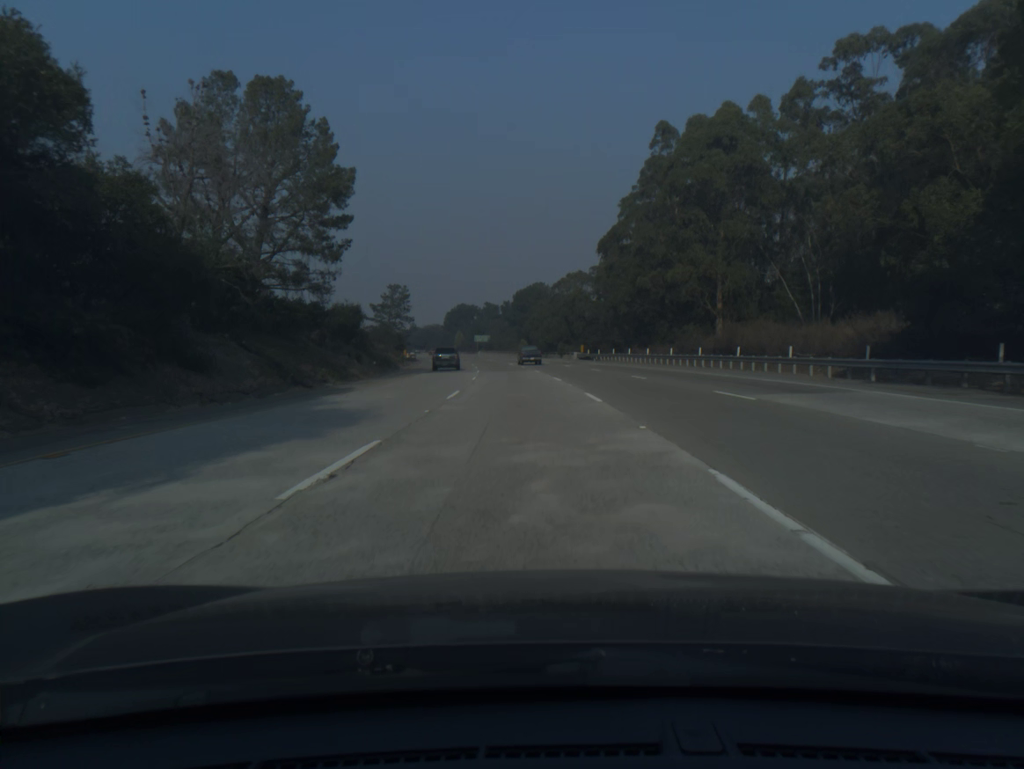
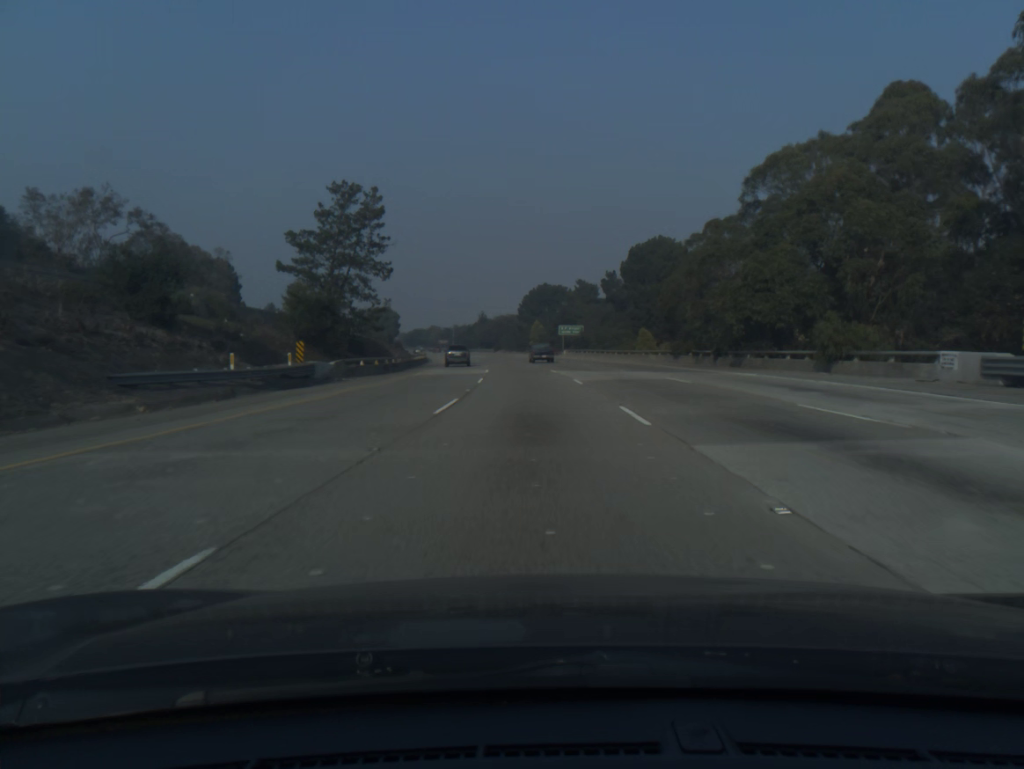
(-4.9, +78.7) m; -7°
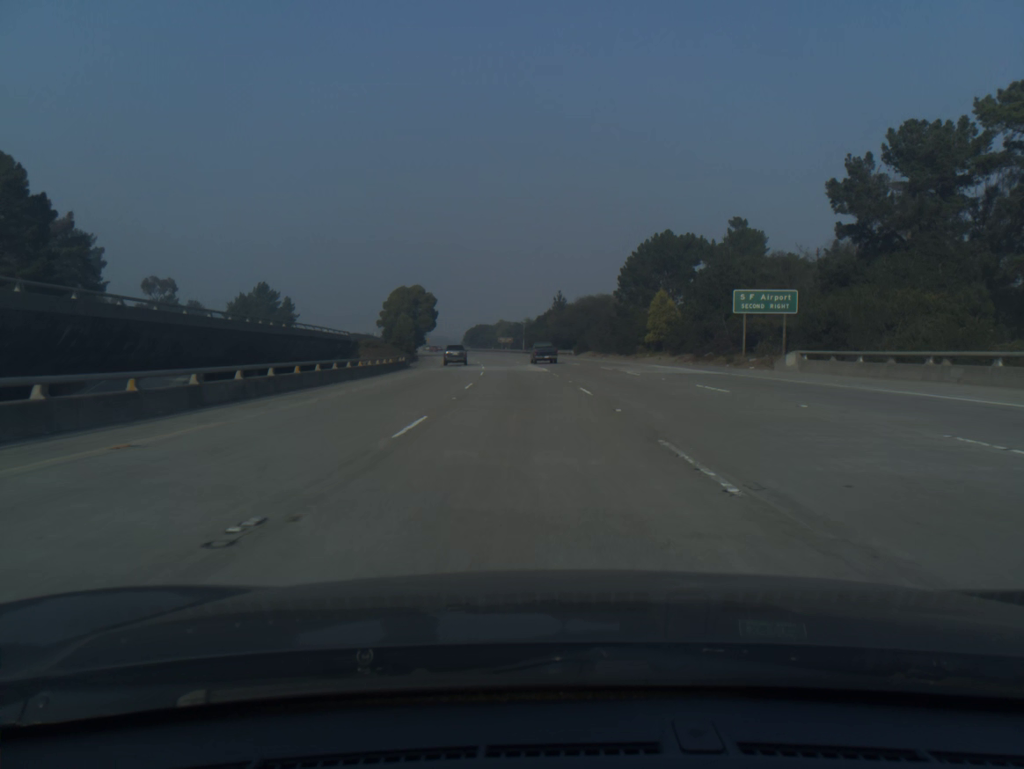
(-4.1, +78.6) m; -6°
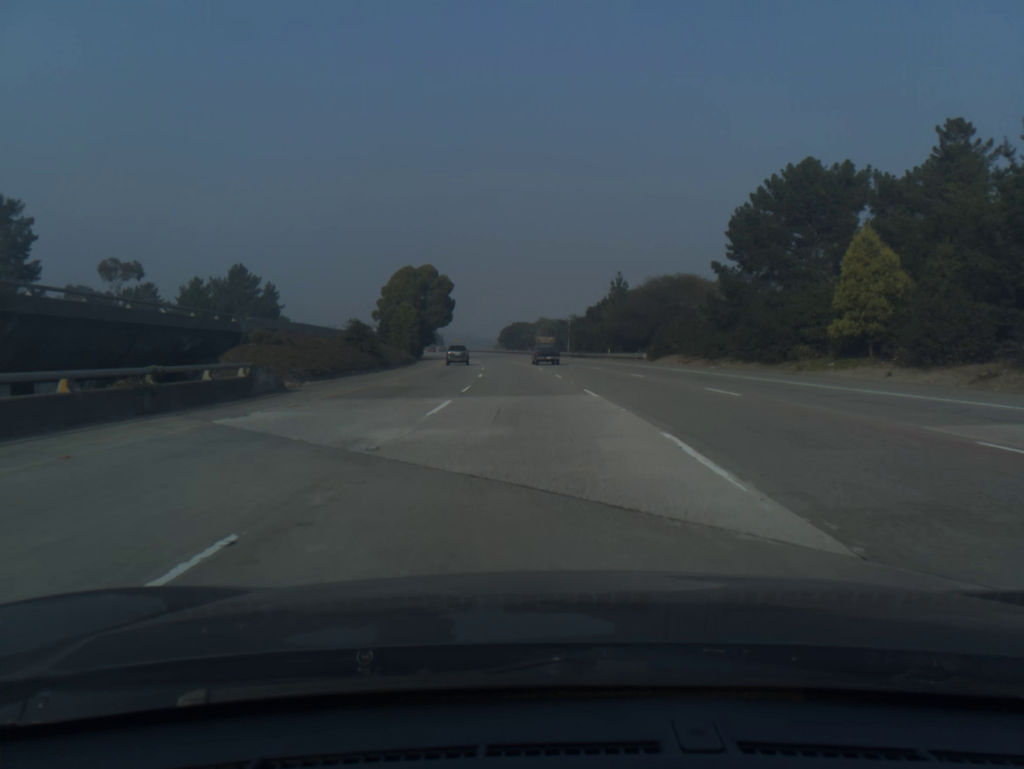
(-1.1, +39.2) m; -3°
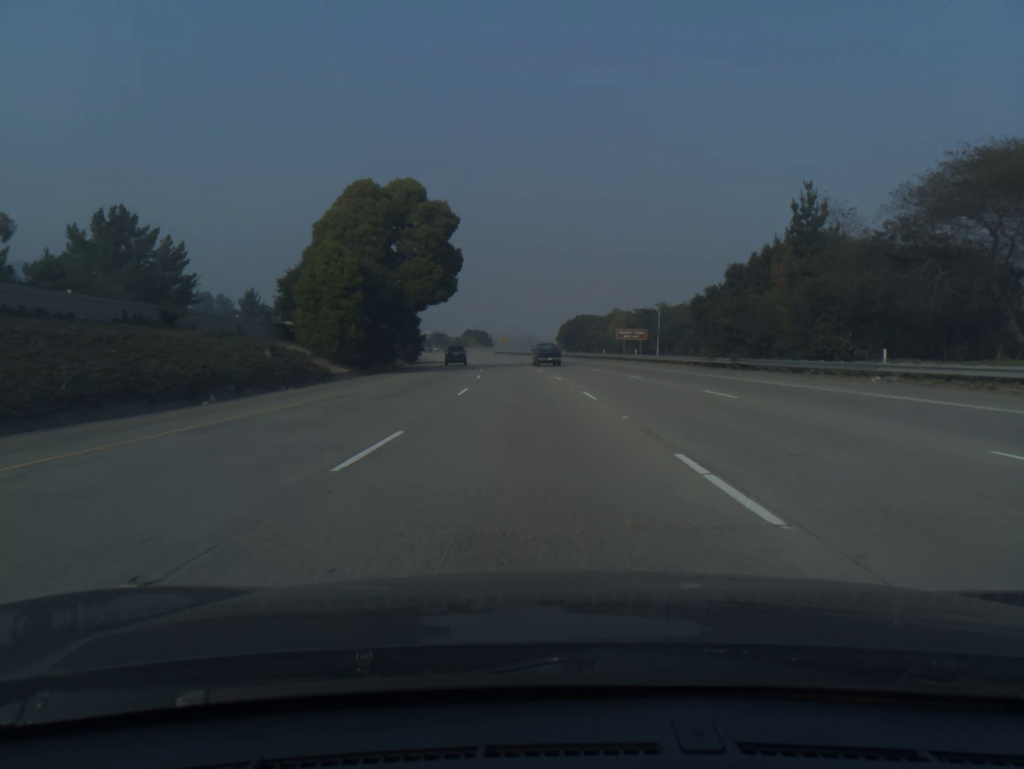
(-2.3, +58.8) m; -5°
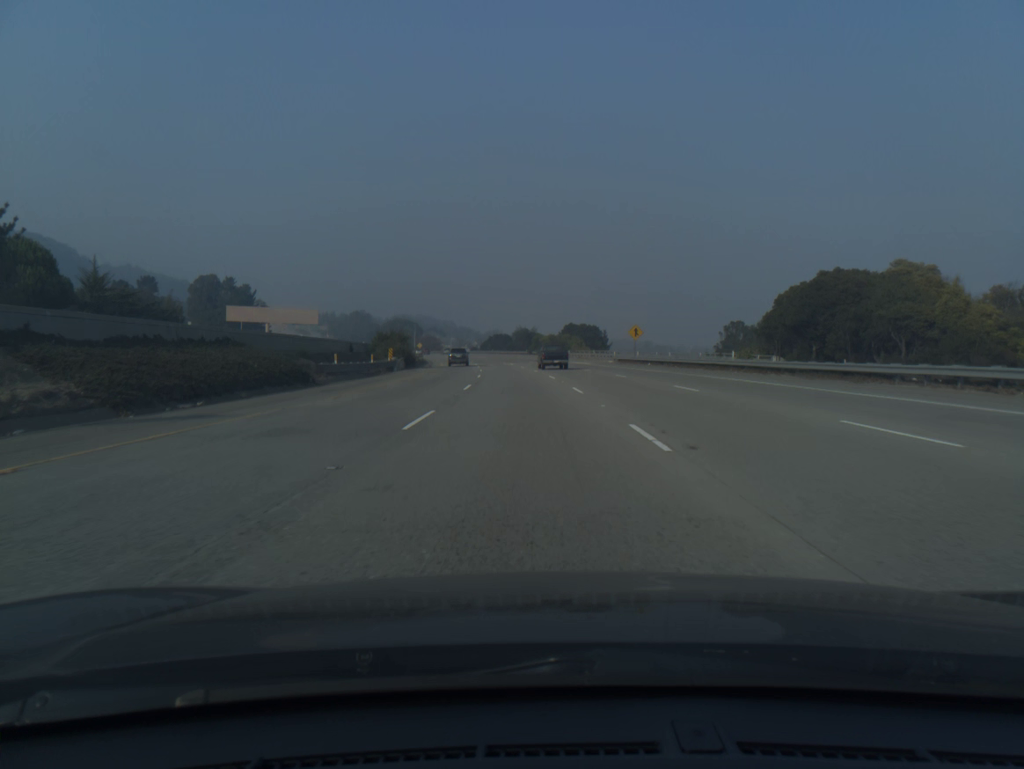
(-6.8, +97.7) m; -8°
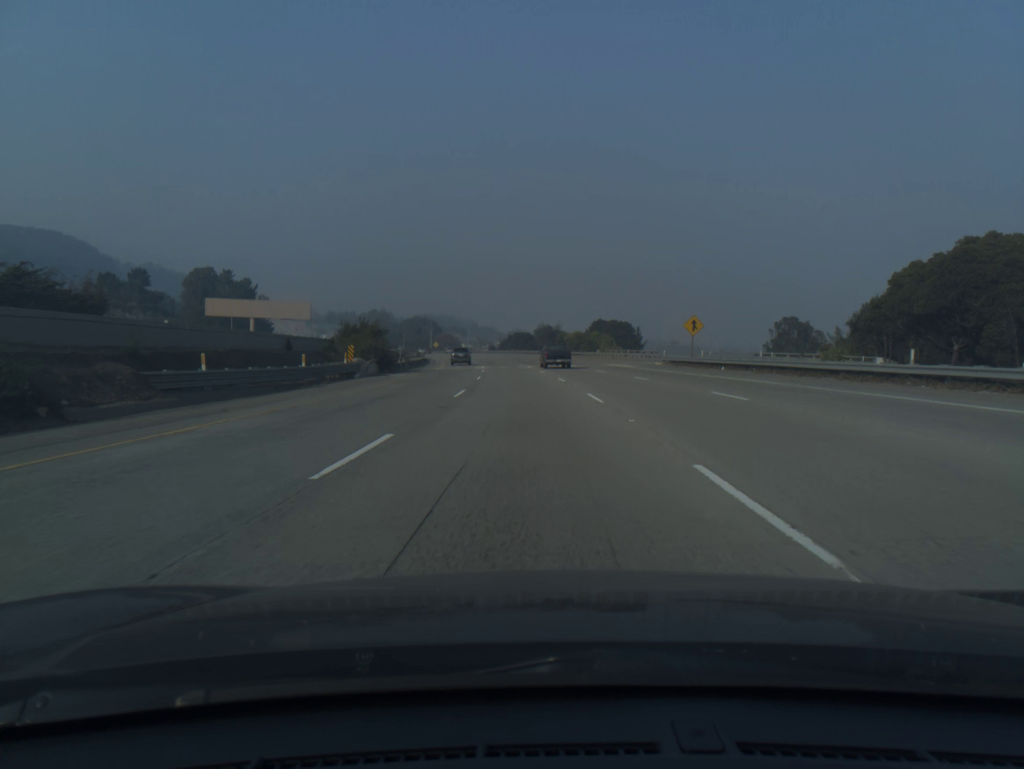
(-0.3, +19.6) m; -2°
